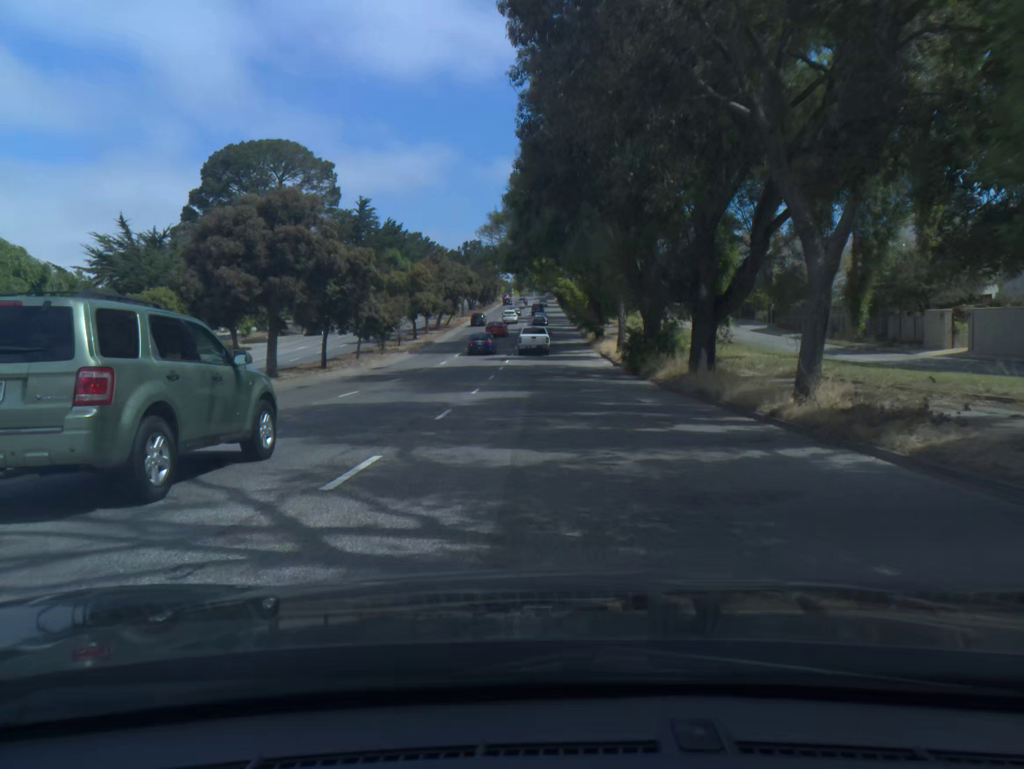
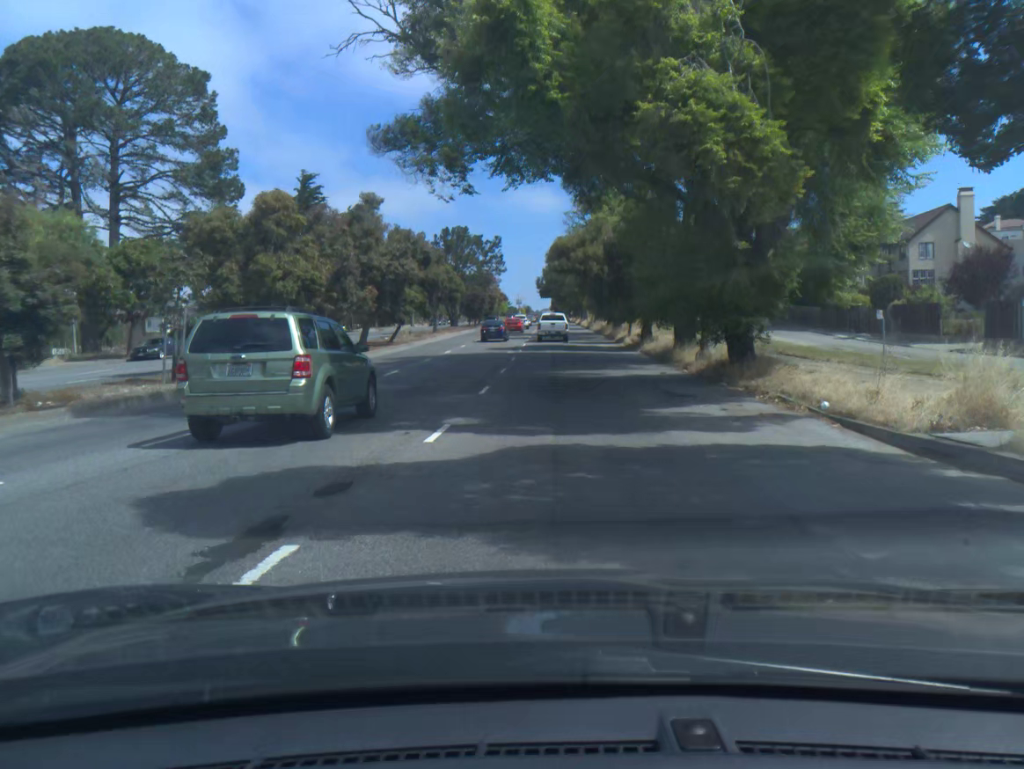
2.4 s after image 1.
(-0.3, +40.8) m; -1°
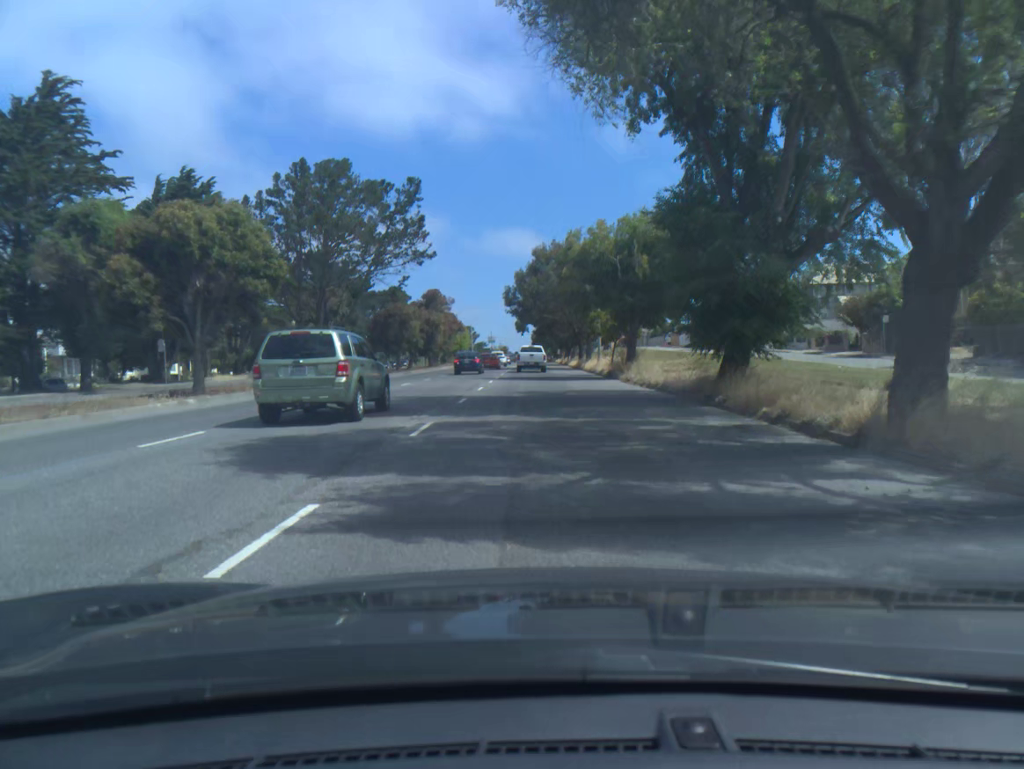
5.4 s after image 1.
(+0.8, +49.1) m; +2°
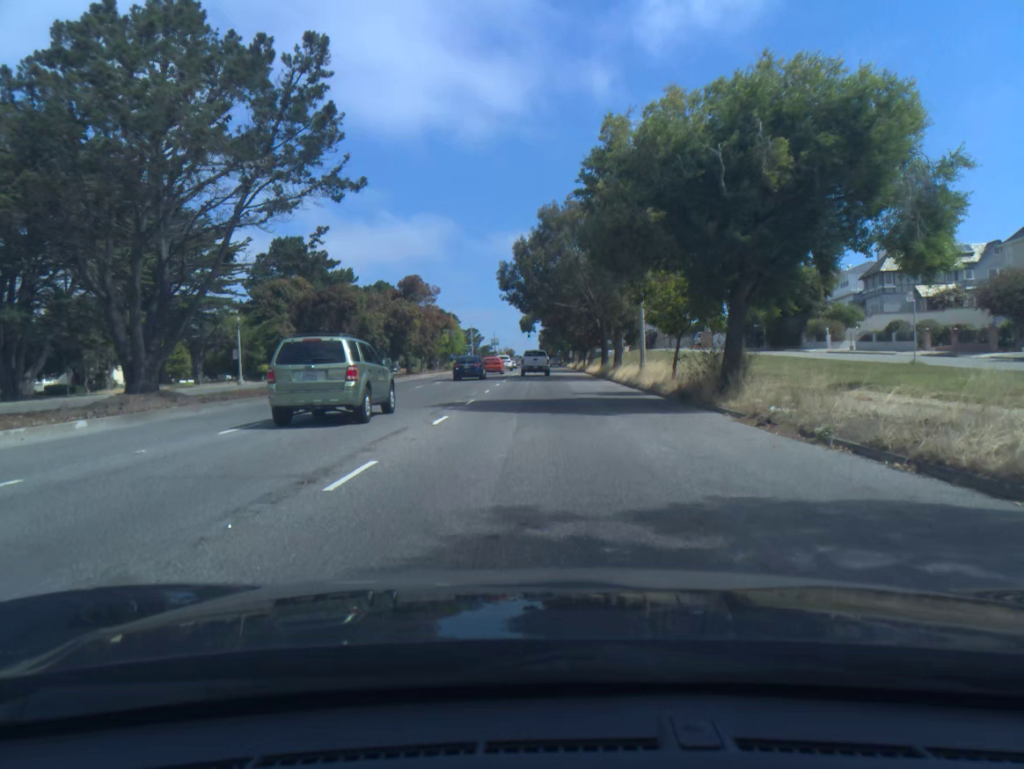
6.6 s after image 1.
(-0.1, +19.1) m; 0°
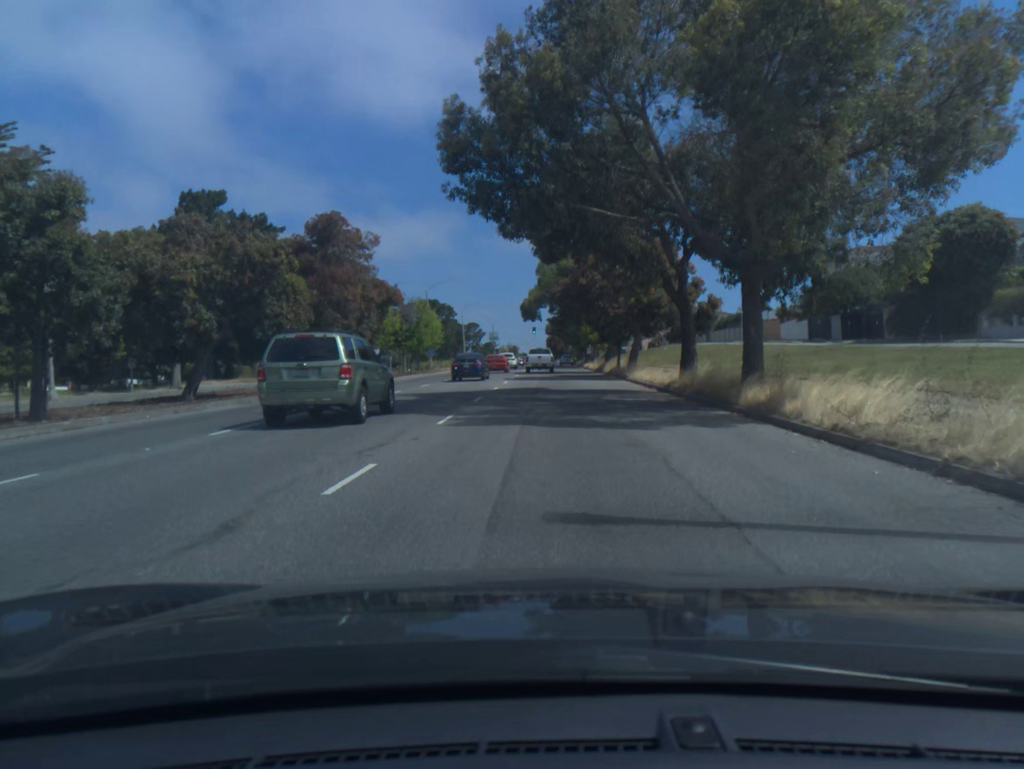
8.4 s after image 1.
(-0.2, +28.9) m; -1°
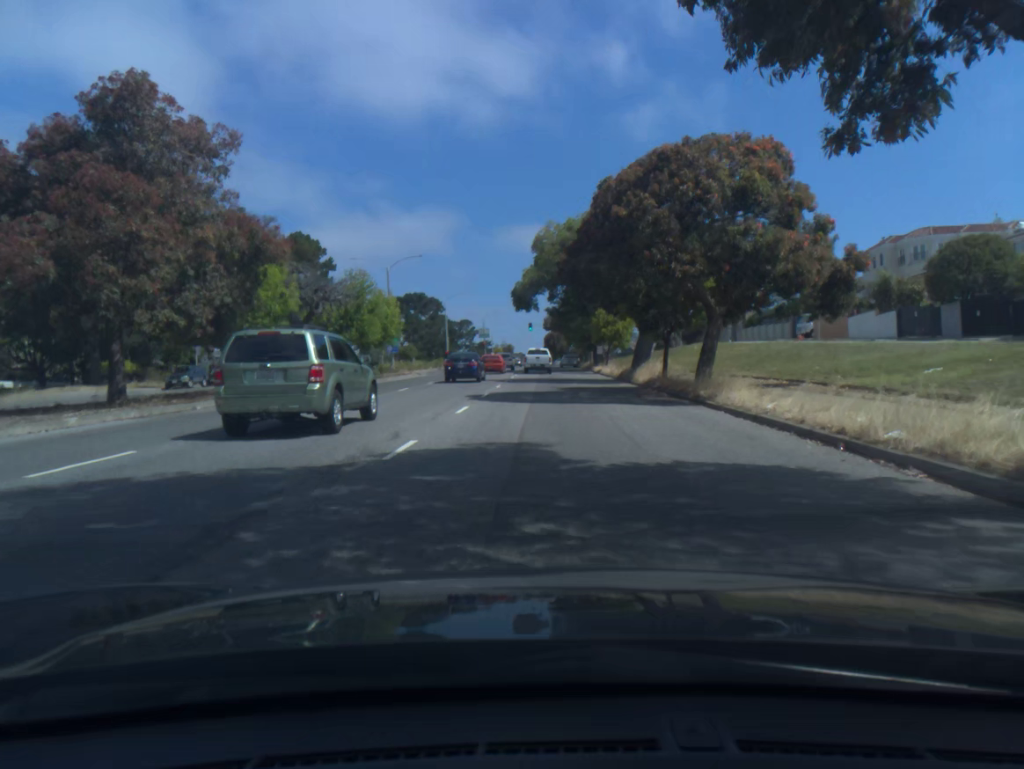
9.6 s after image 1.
(0.0, +19.3) m; 0°
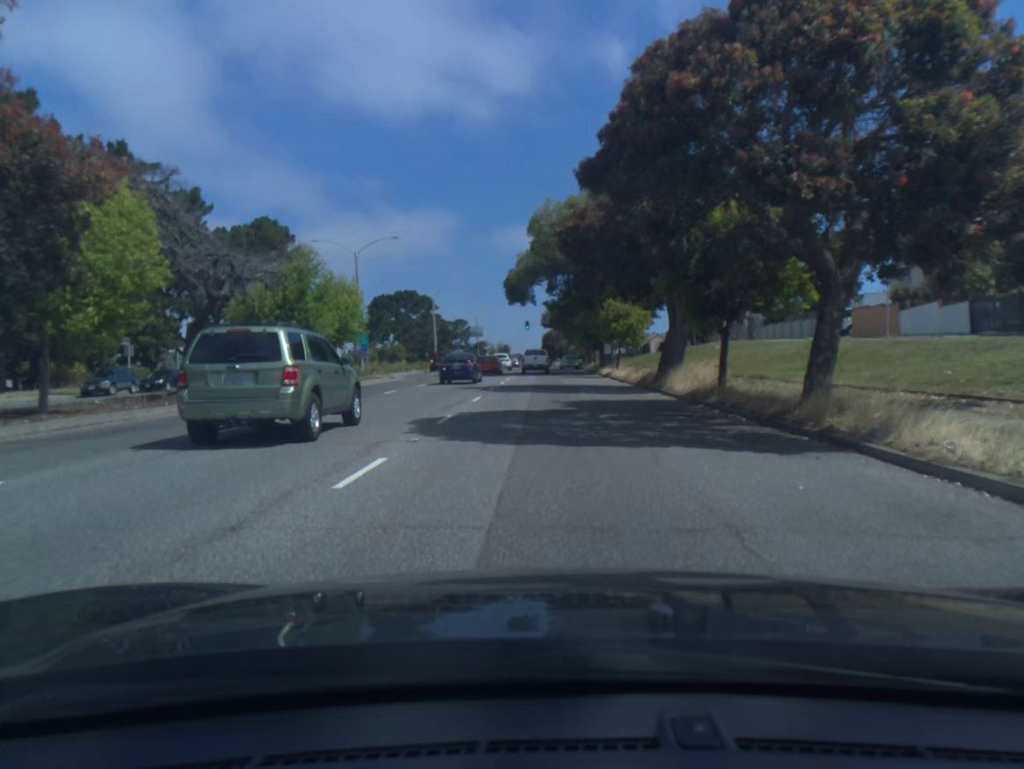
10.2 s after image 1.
(0.0, +9.7) m; 0°
